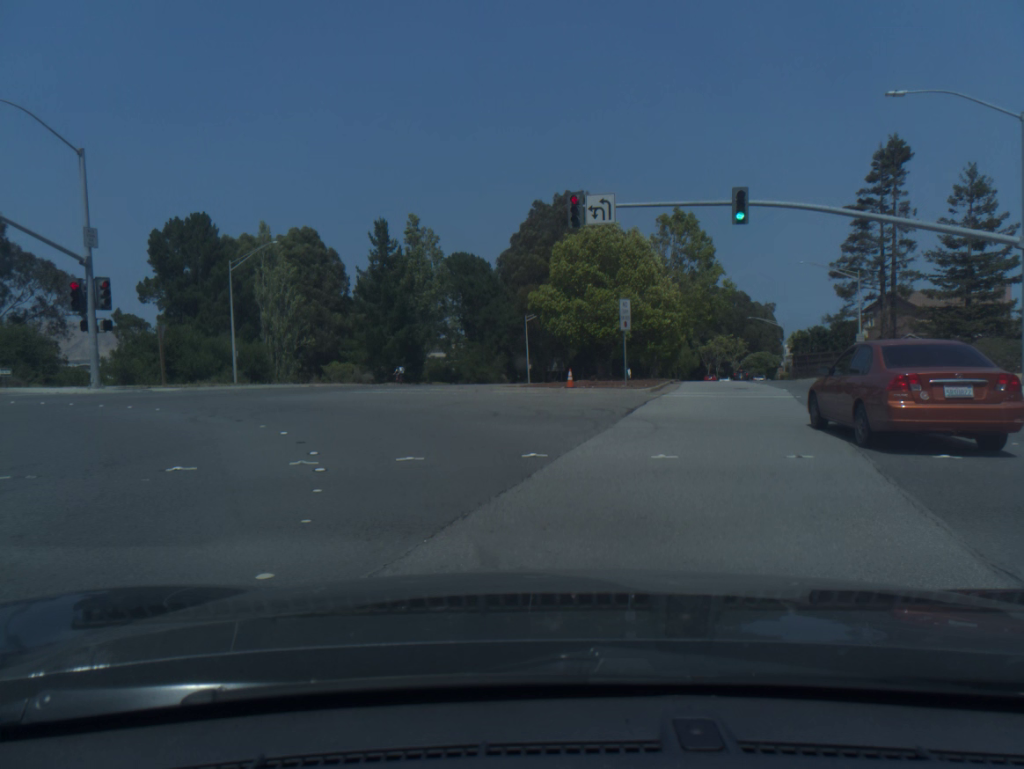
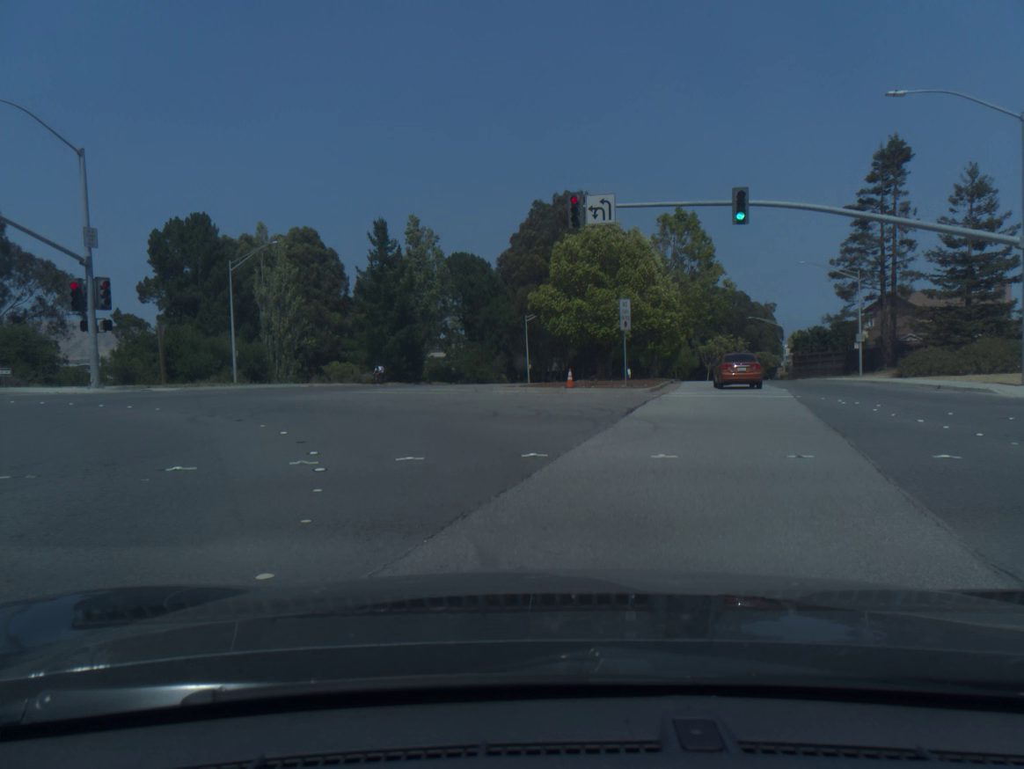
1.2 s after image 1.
(0.0, 0.0) m; 0°
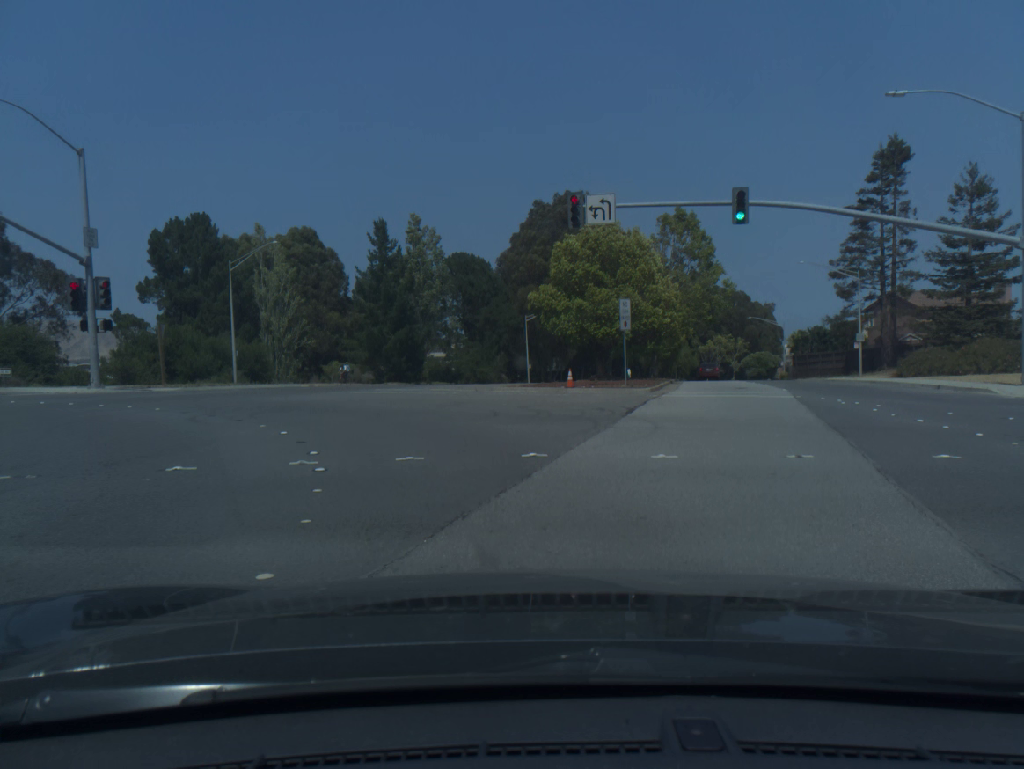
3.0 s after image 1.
(0.0, 0.0) m; 0°
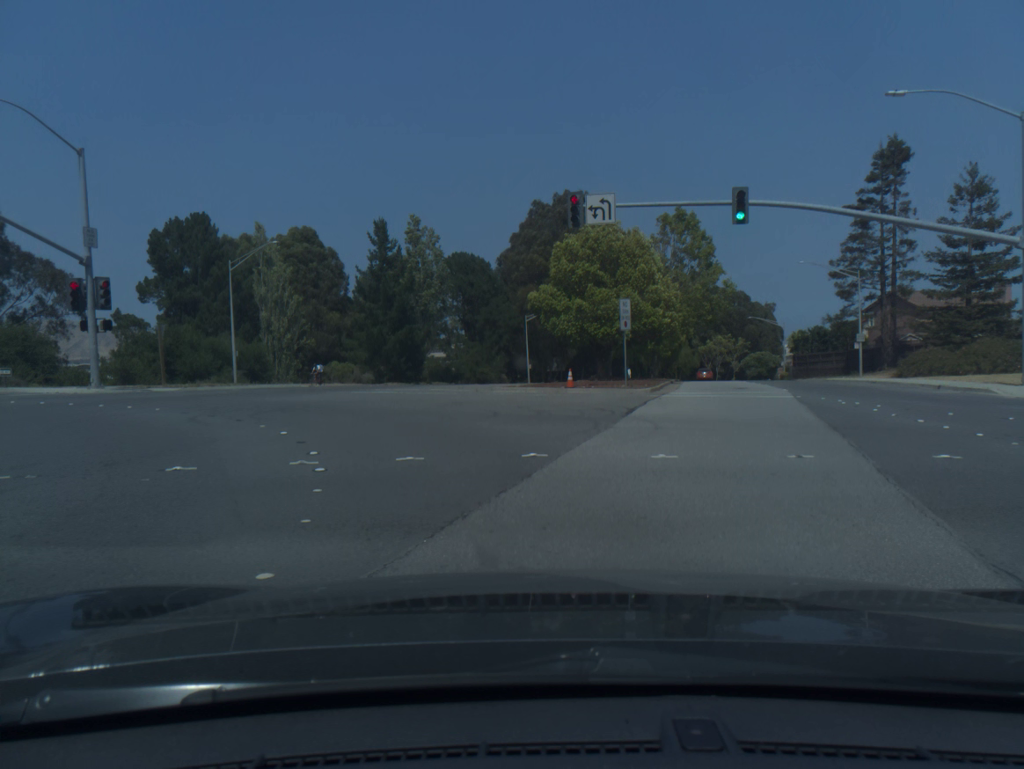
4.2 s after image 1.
(0.0, 0.0) m; 0°
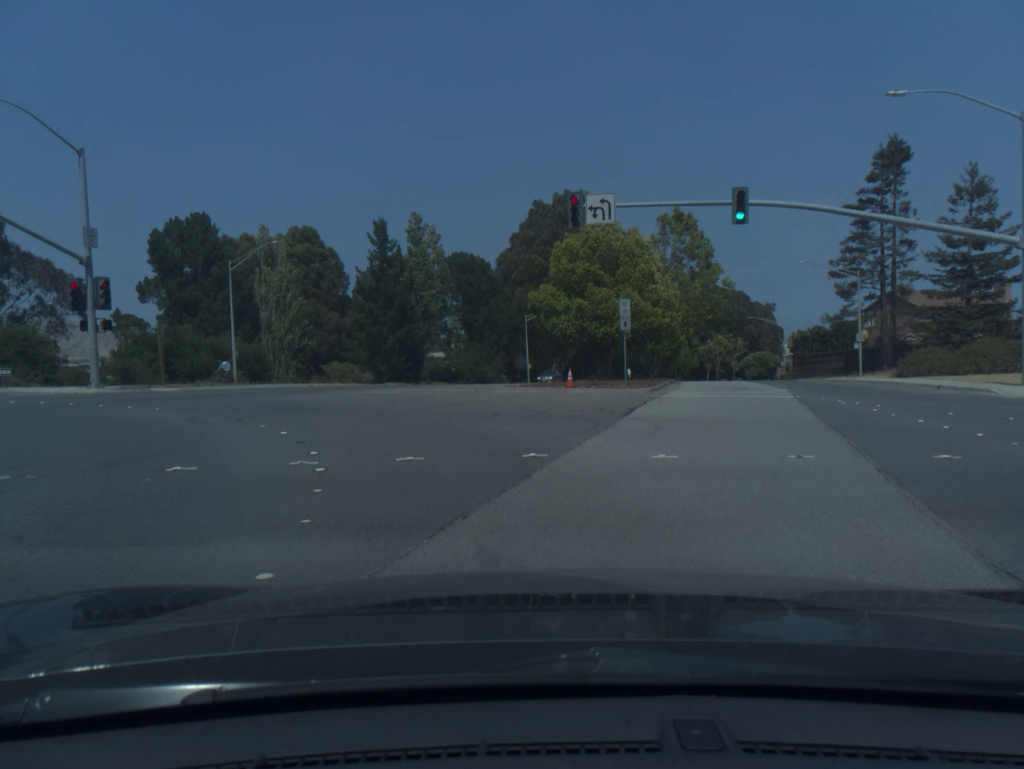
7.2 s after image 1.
(-0.1, +0.2) m; 0°
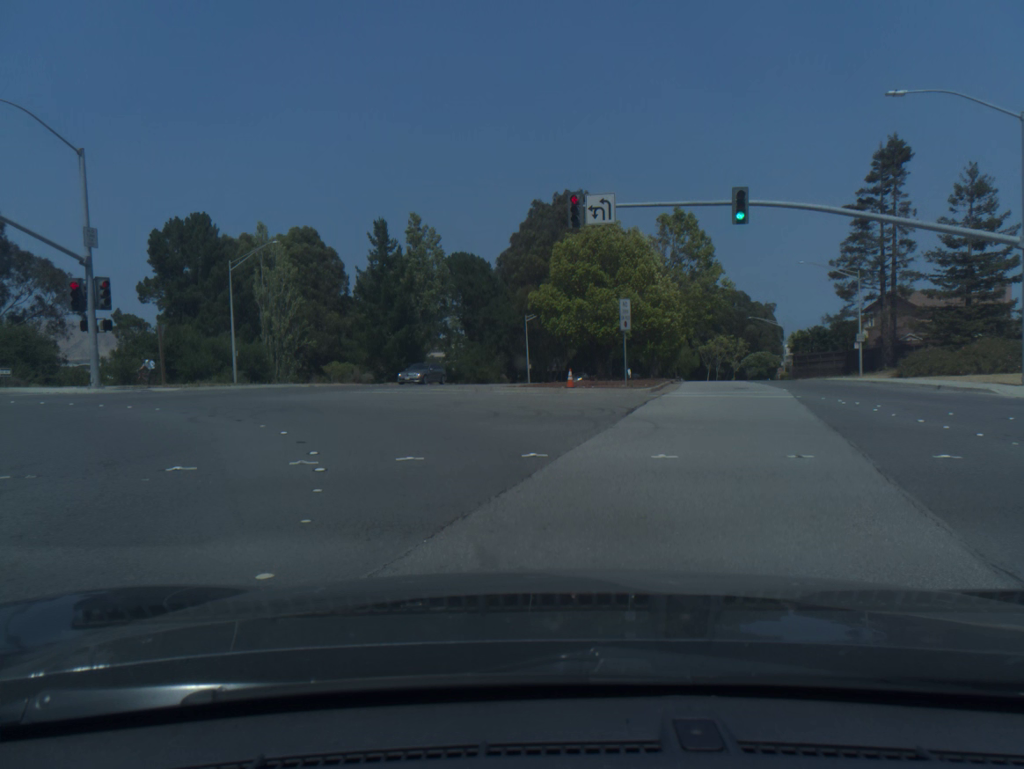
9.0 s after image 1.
(0.0, 0.0) m; 0°
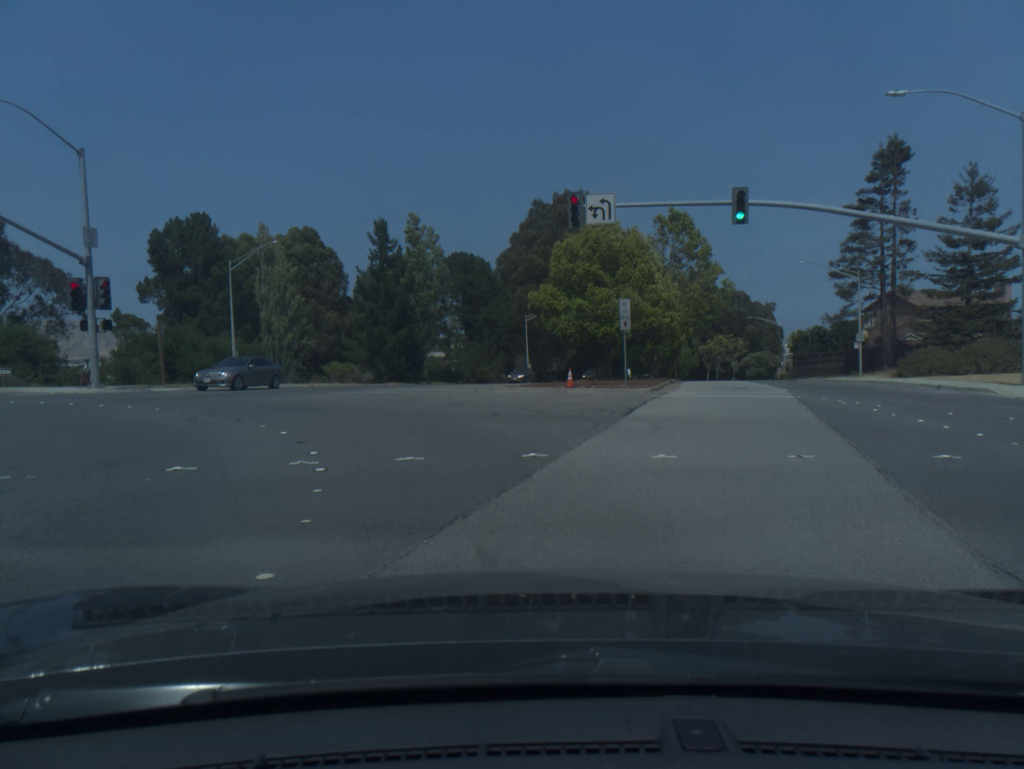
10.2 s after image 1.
(0.0, 0.0) m; 0°
